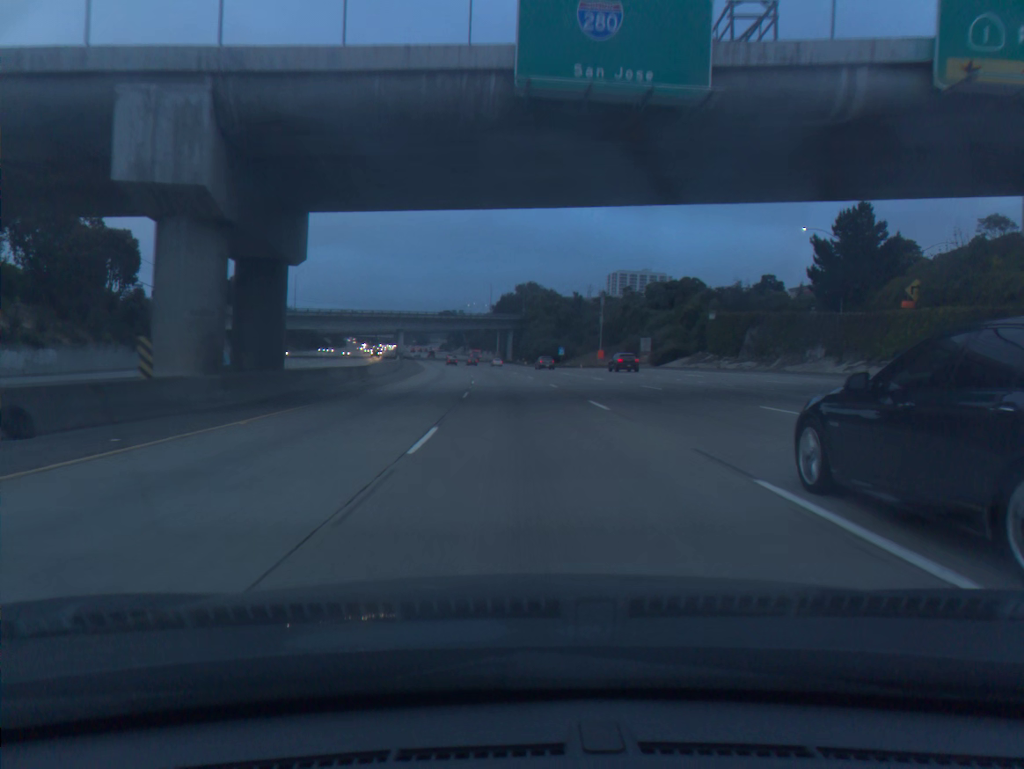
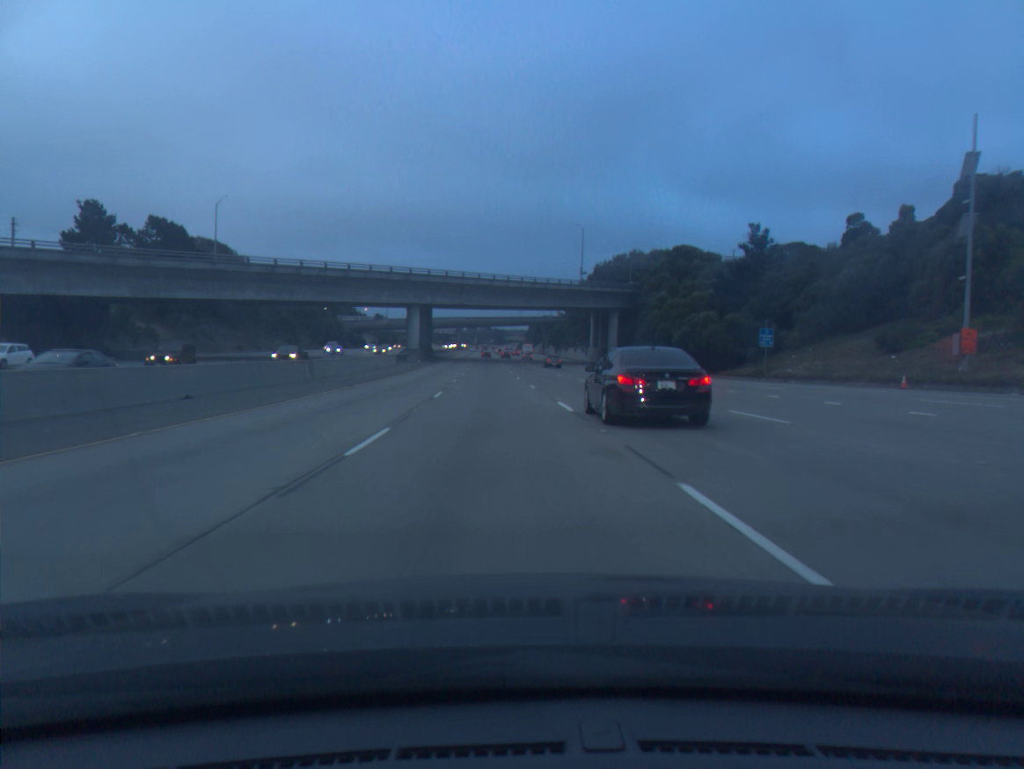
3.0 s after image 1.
(-4.1, +87.5) m; -6°
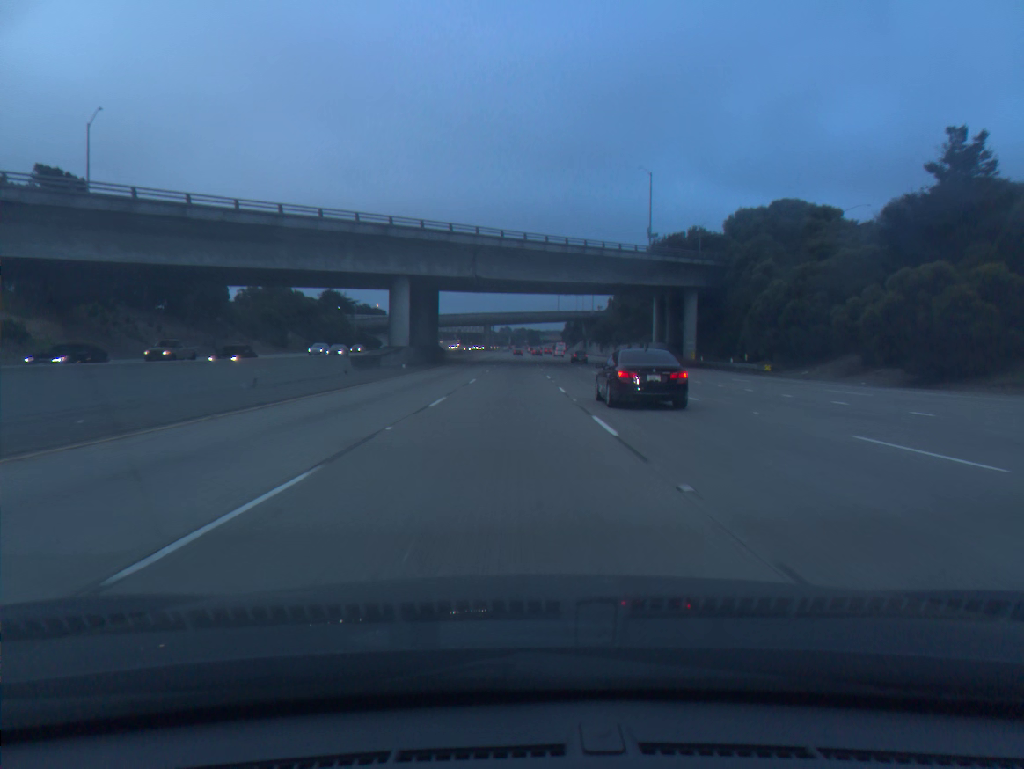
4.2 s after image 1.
(-0.9, +35.0) m; -3°
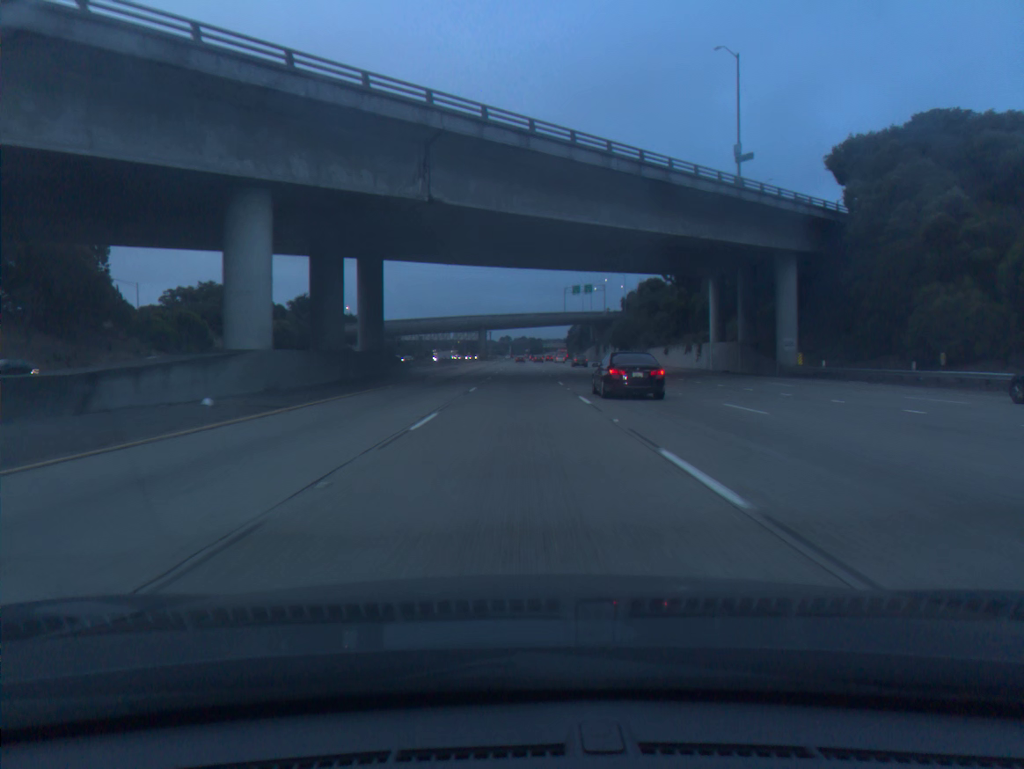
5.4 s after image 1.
(-0.2, +34.9) m; 0°
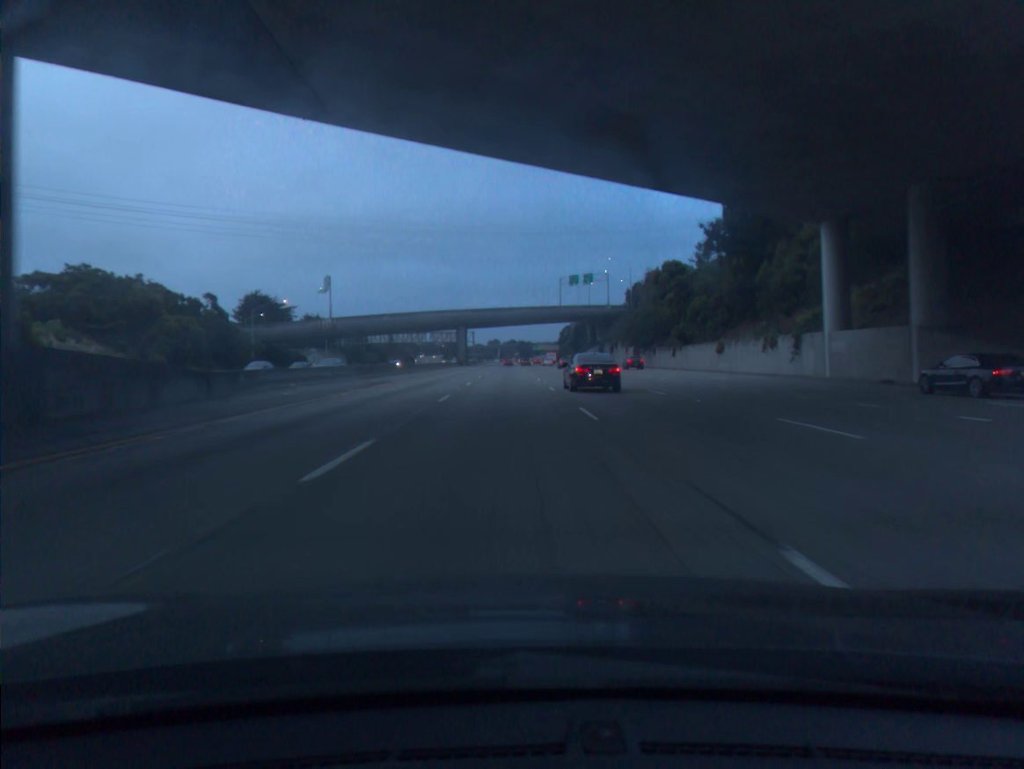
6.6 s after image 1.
(+0.4, +34.8) m; +1°
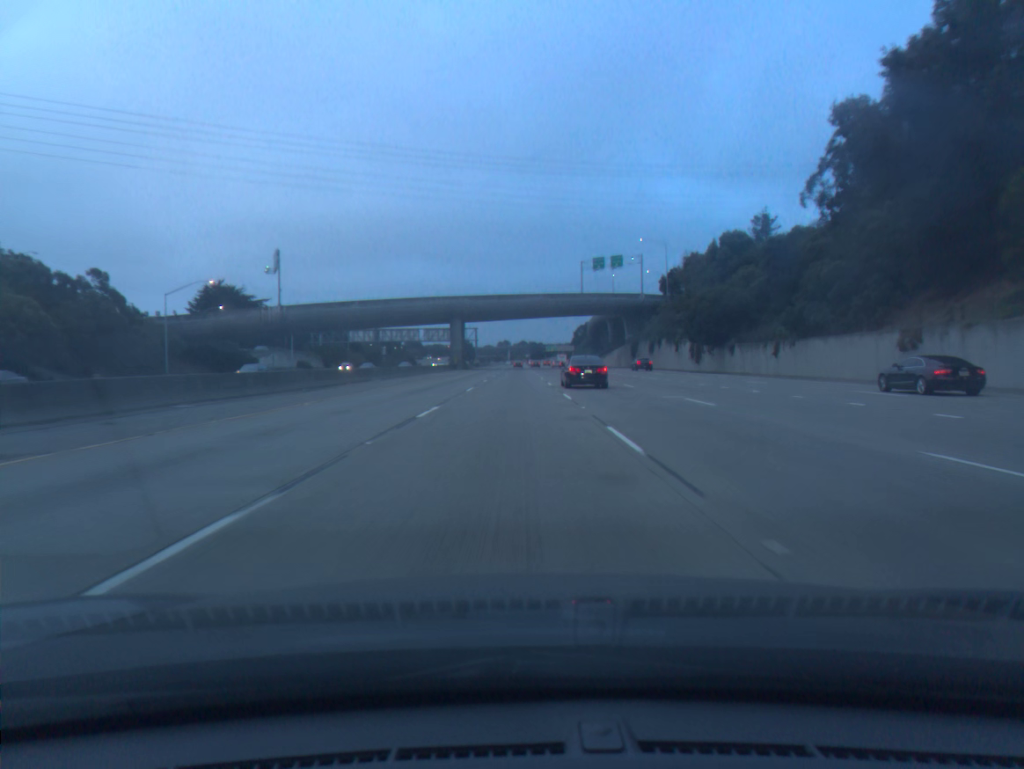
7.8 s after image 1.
(-0.3, +34.7) m; -1°
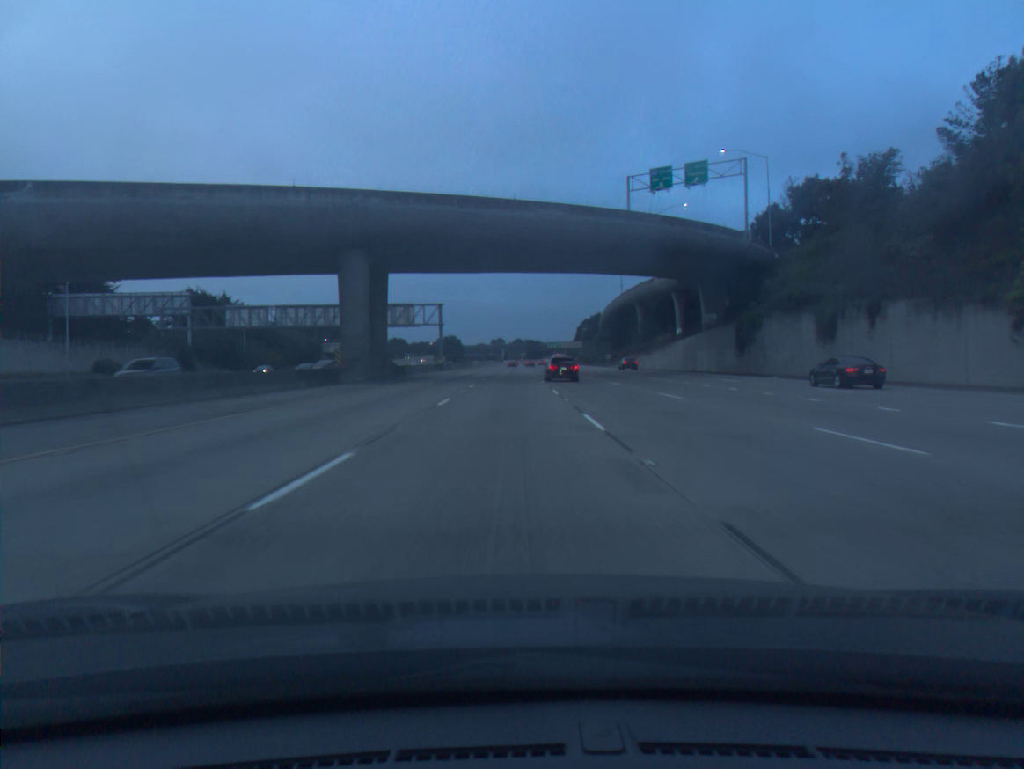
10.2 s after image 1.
(+0.2, +69.4) m; 0°
